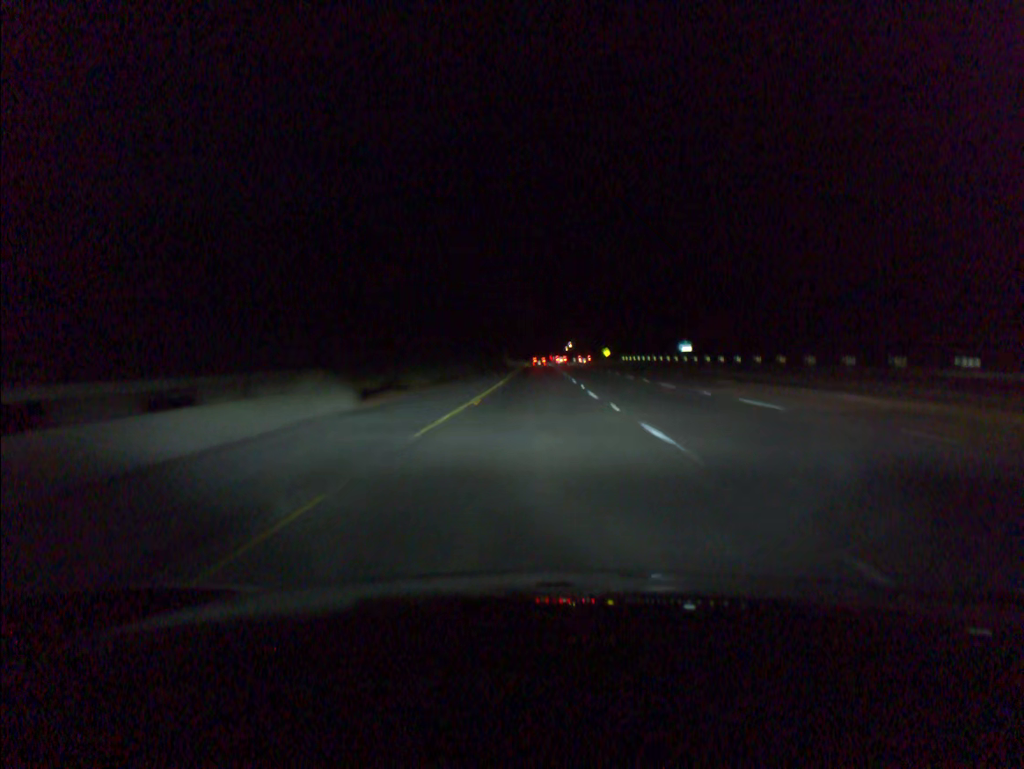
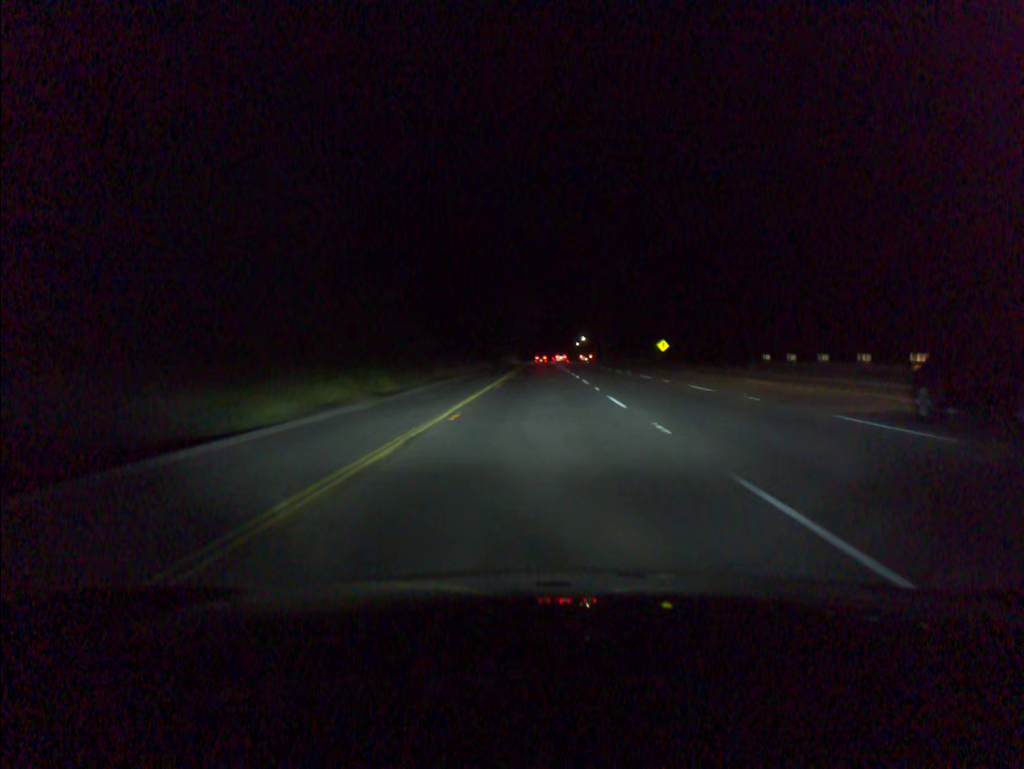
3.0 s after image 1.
(-0.2, +93.2) m; 0°
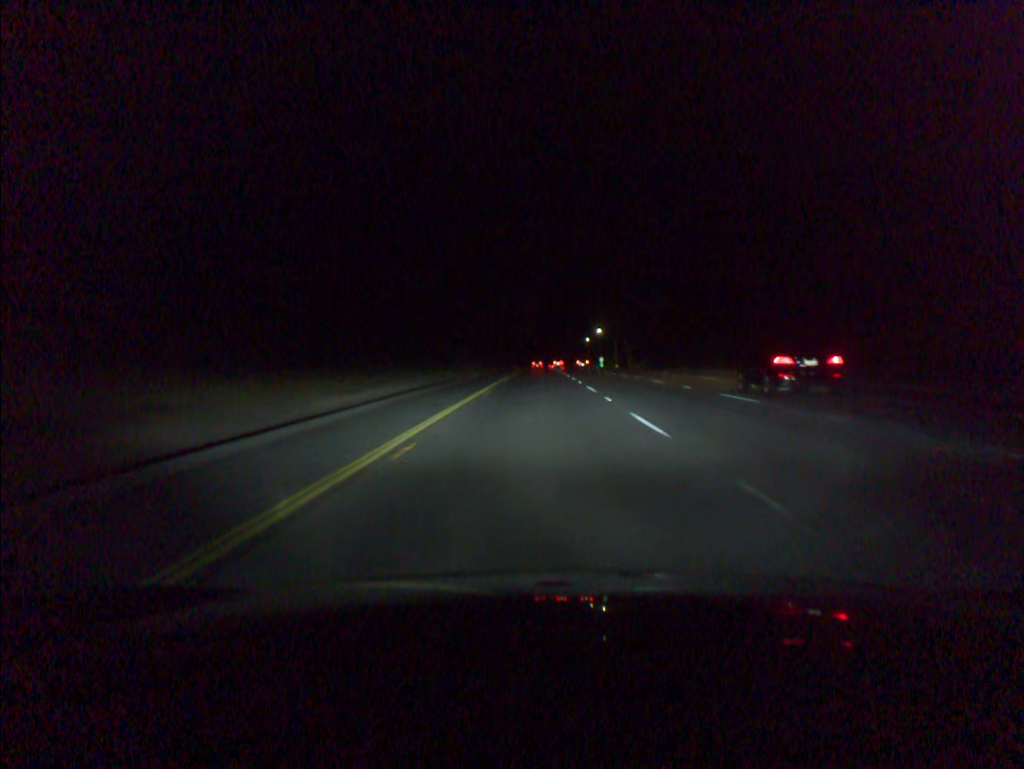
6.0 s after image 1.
(+0.1, +93.2) m; 0°
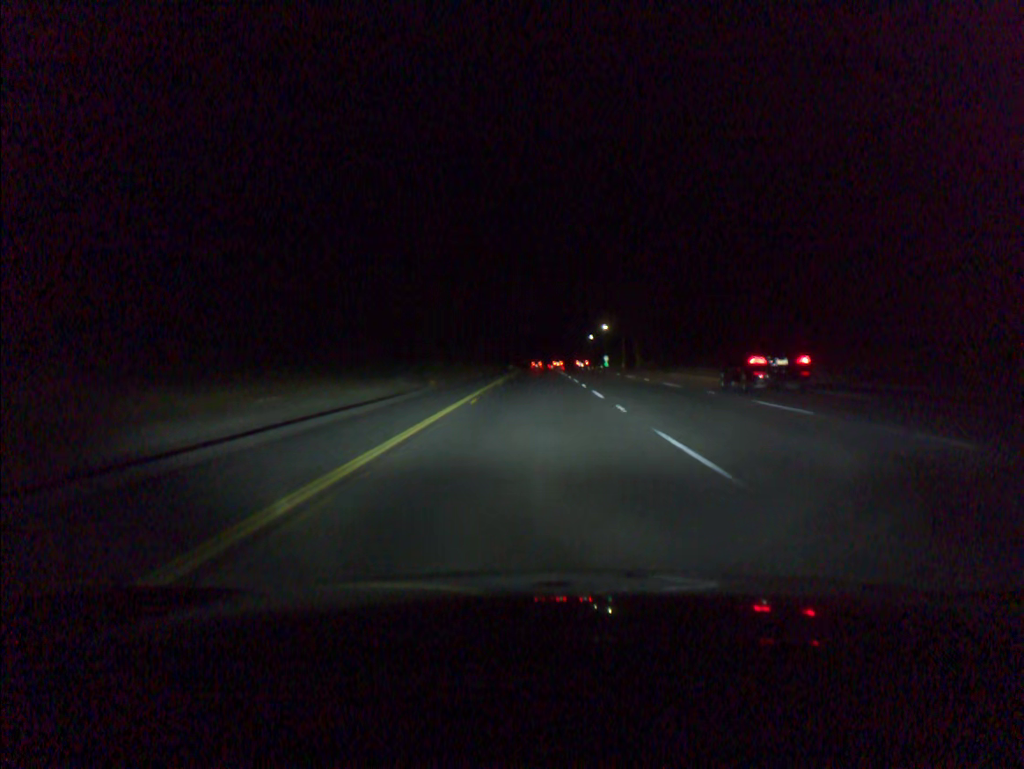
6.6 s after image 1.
(0.0, +18.6) m; 0°
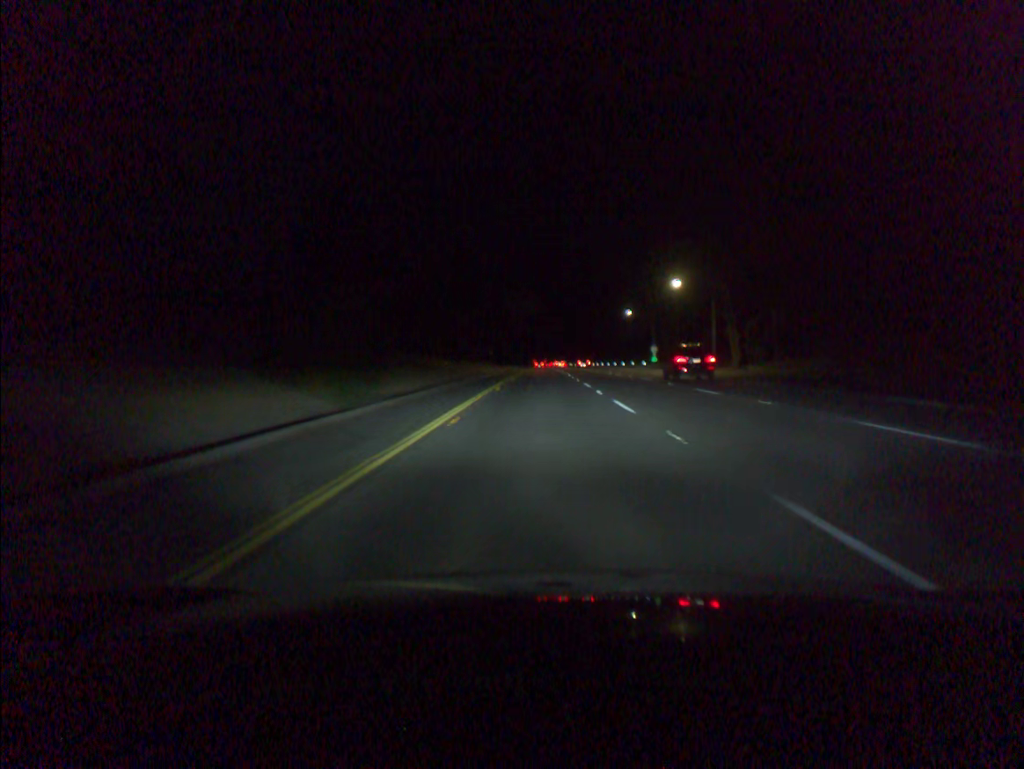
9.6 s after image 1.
(-0.3, +93.3) m; 0°
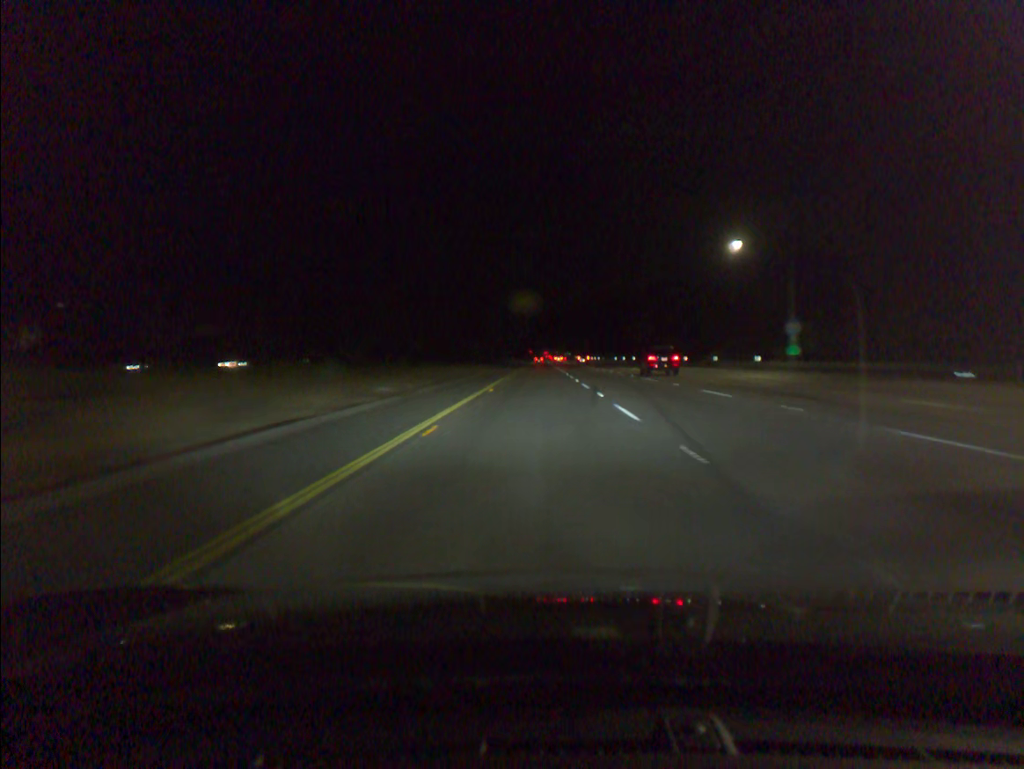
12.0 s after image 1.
(+0.2, +75.0) m; 0°
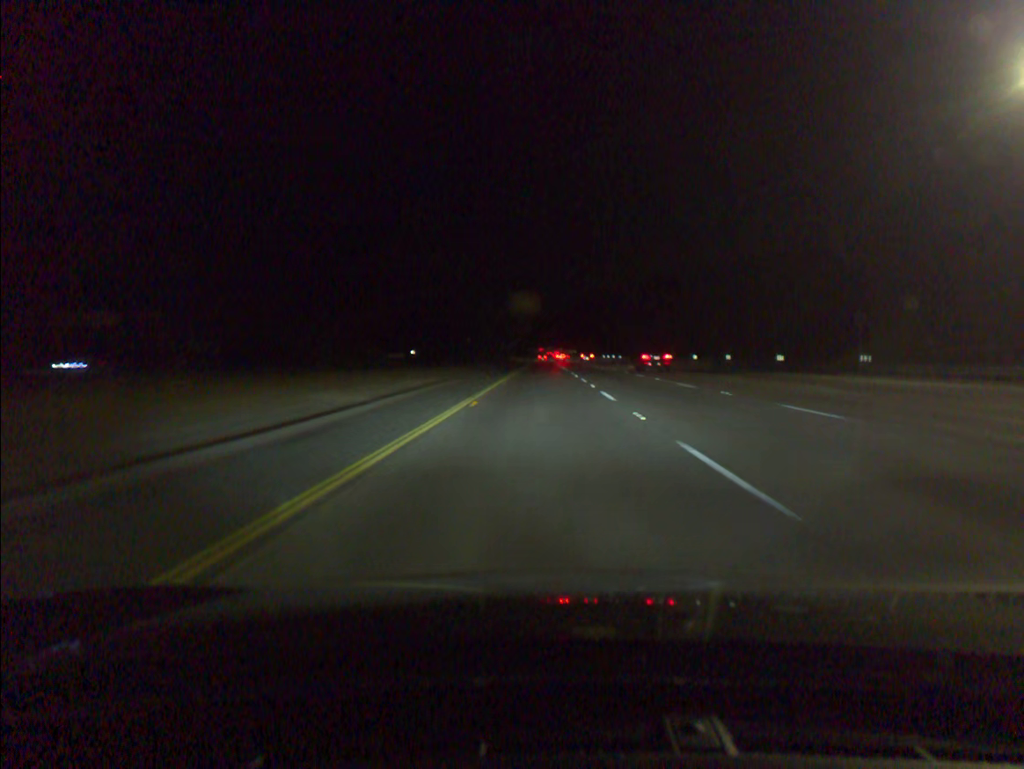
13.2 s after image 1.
(-0.1, +37.6) m; 0°
